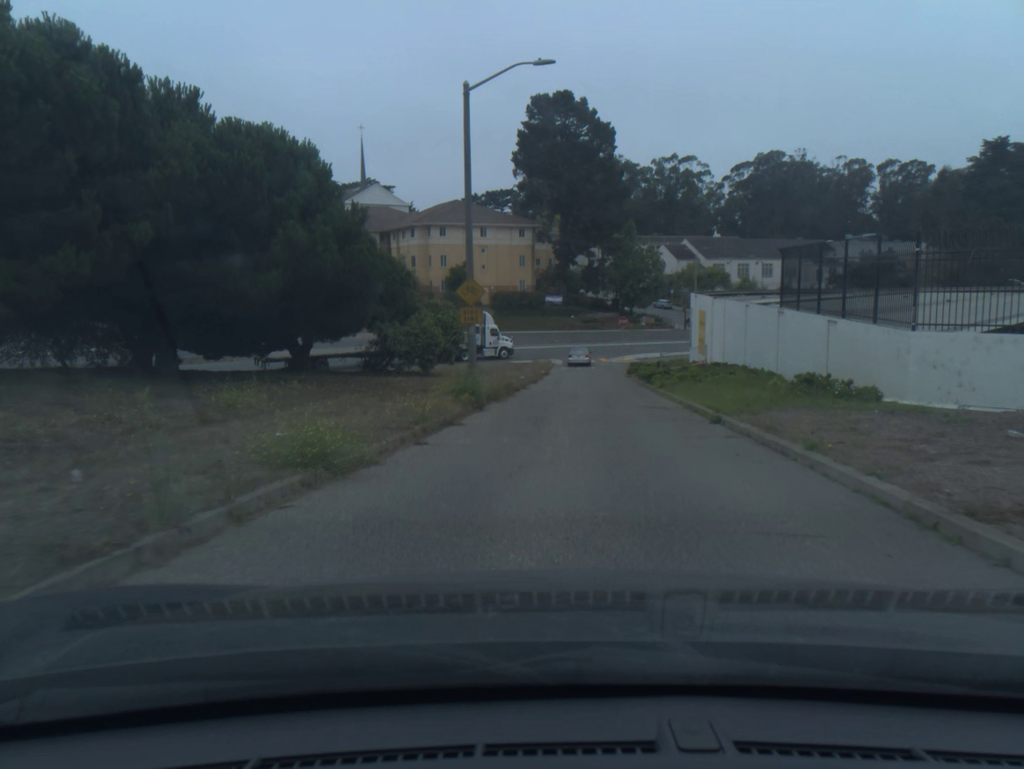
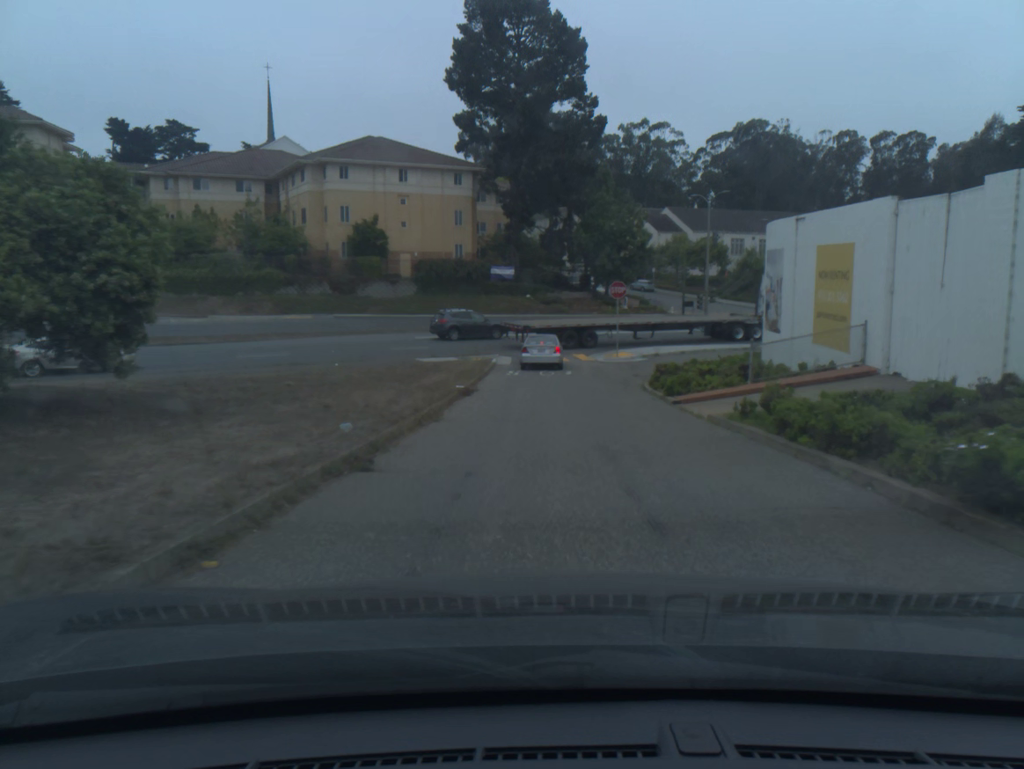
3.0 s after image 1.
(+0.7, +27.4) m; +3°
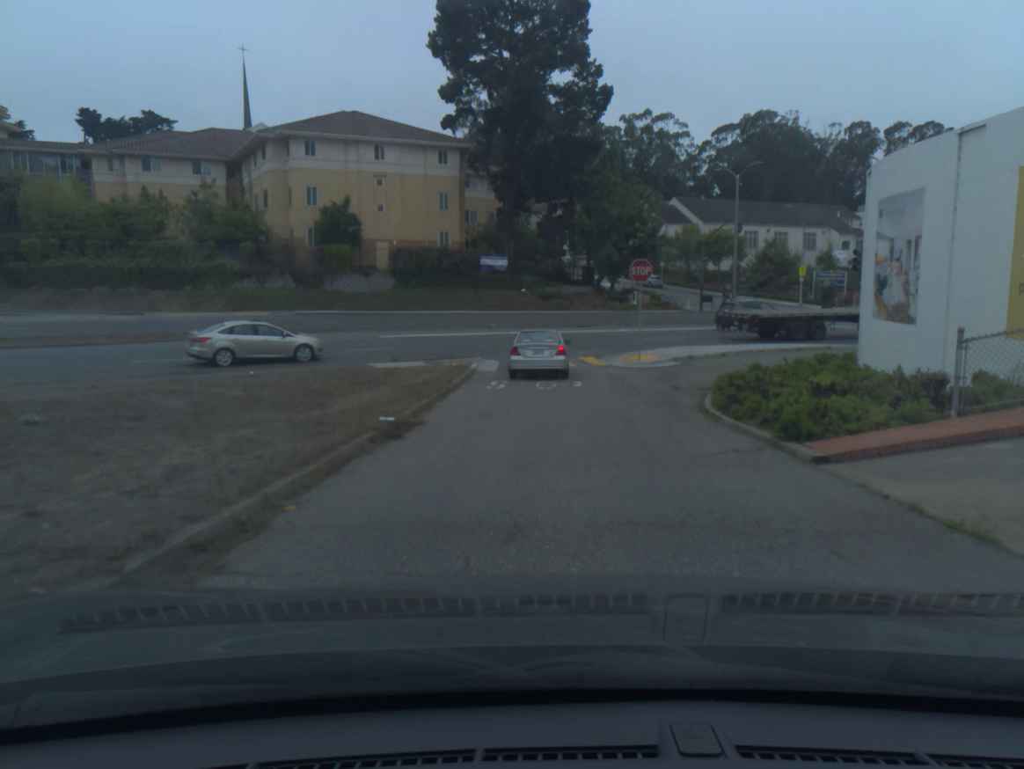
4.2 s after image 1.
(0.0, +9.3) m; 0°
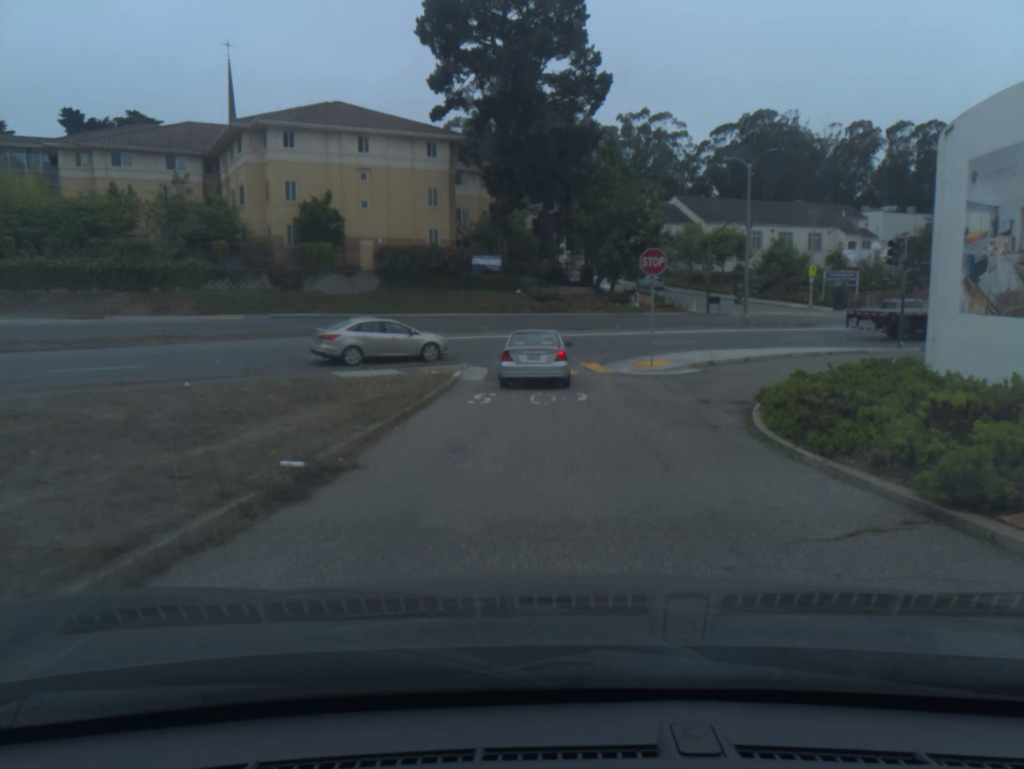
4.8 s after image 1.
(0.0, +4.0) m; +1°
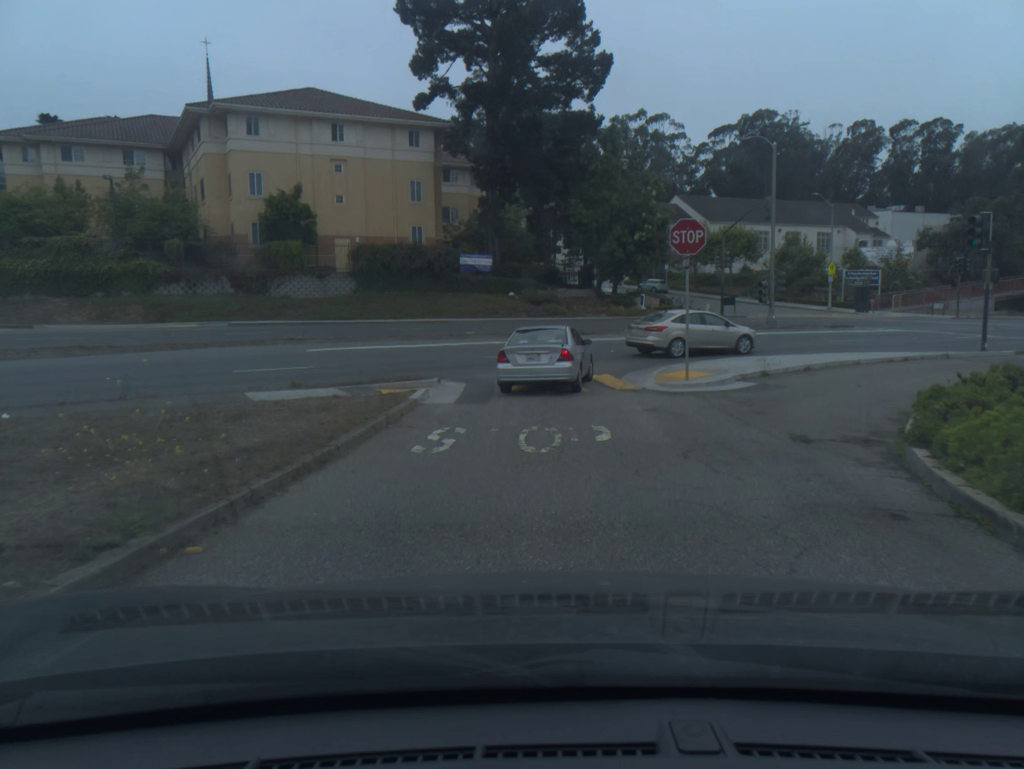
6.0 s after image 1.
(0.0, +6.4) m; 0°
